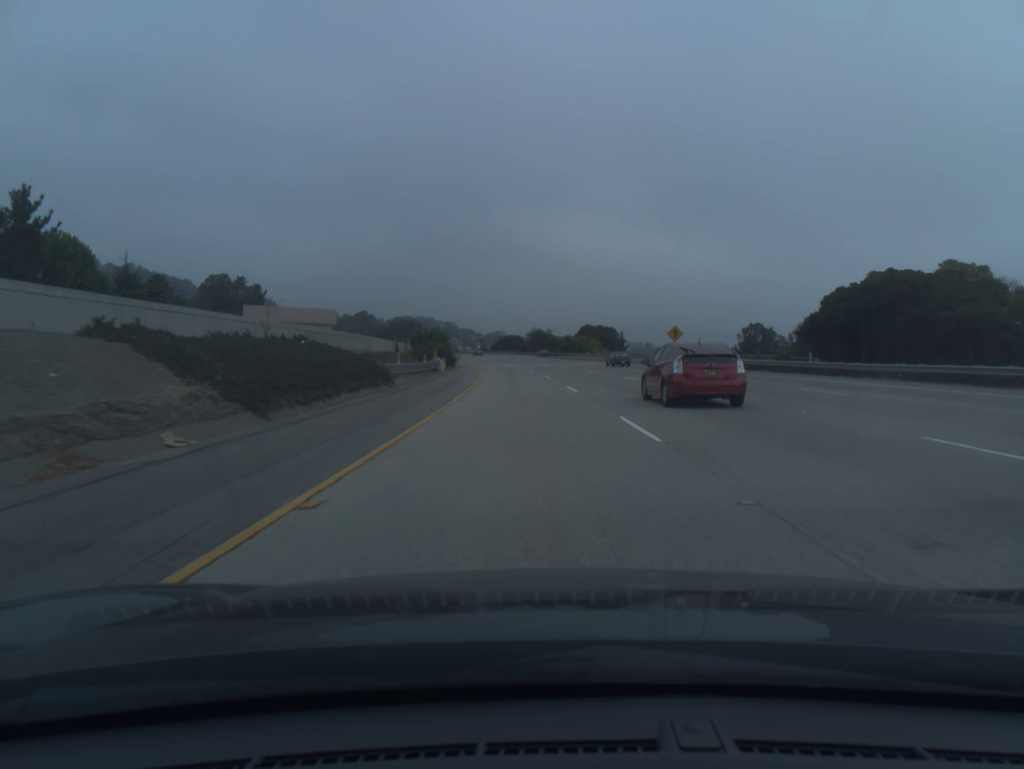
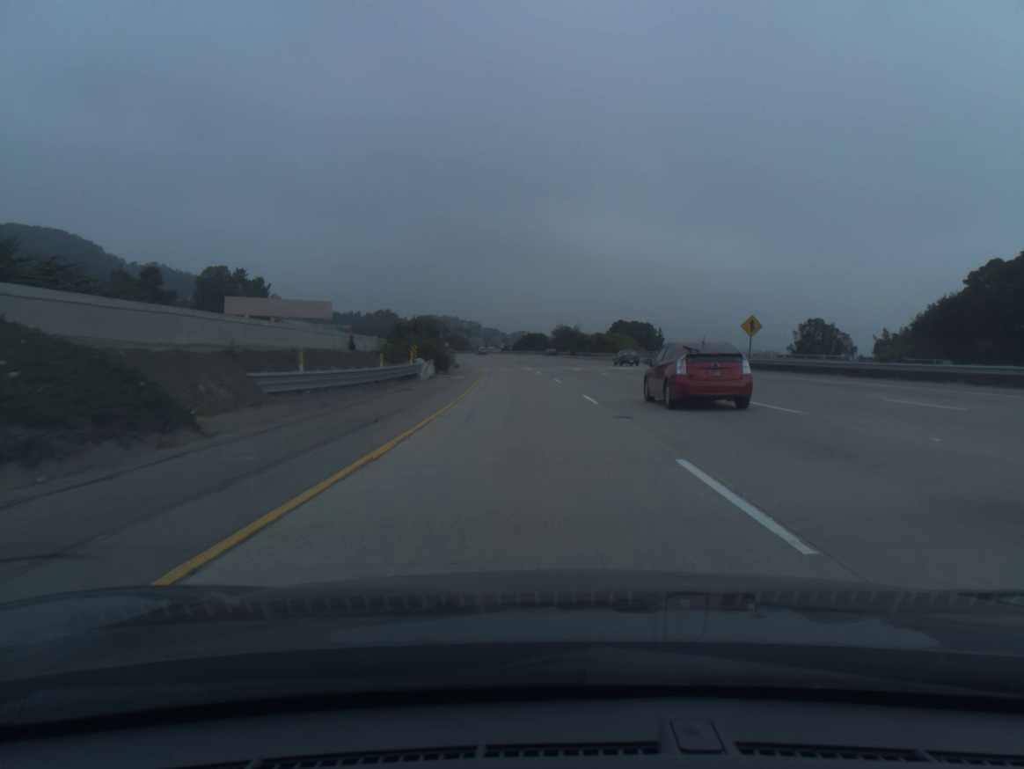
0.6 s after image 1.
(-0.3, +20.2) m; -2°
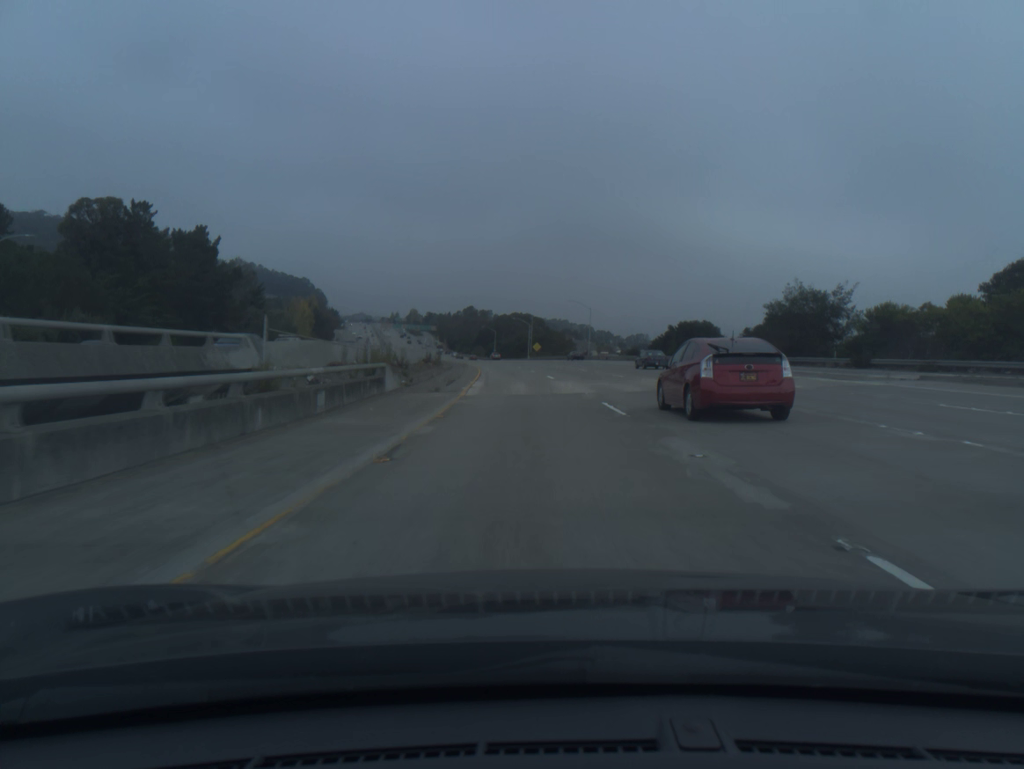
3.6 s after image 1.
(-7.3, +100.4) m; -8°
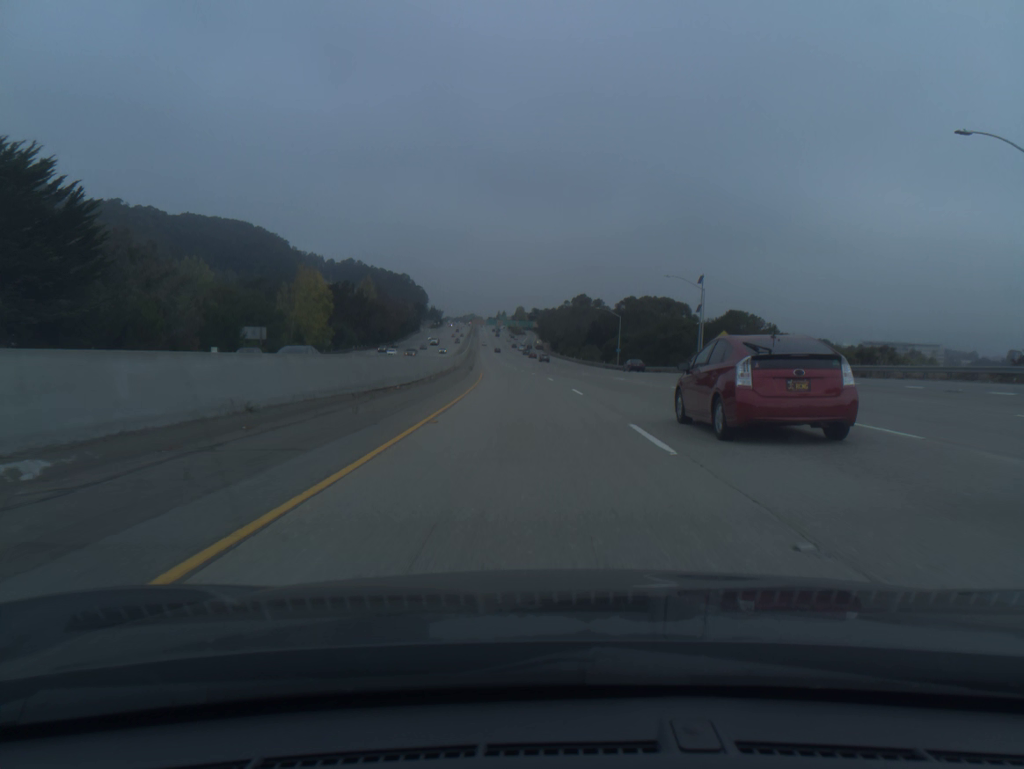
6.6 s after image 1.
(-7.4, +100.5) m; -8°
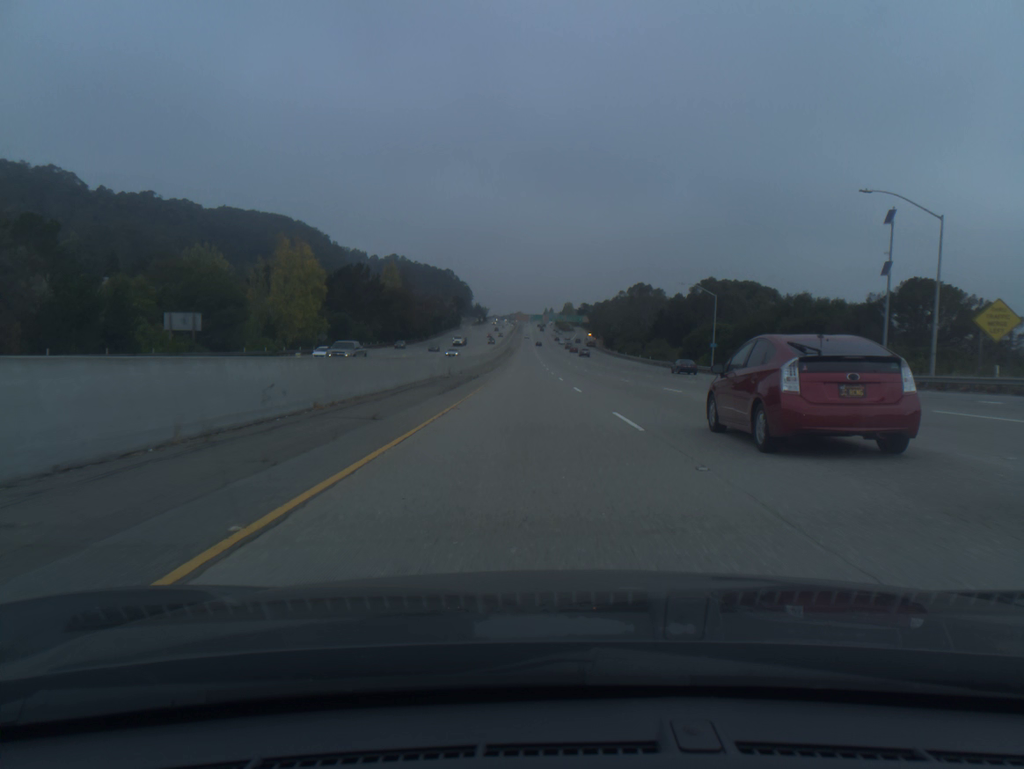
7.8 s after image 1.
(-1.2, +40.4) m; -3°
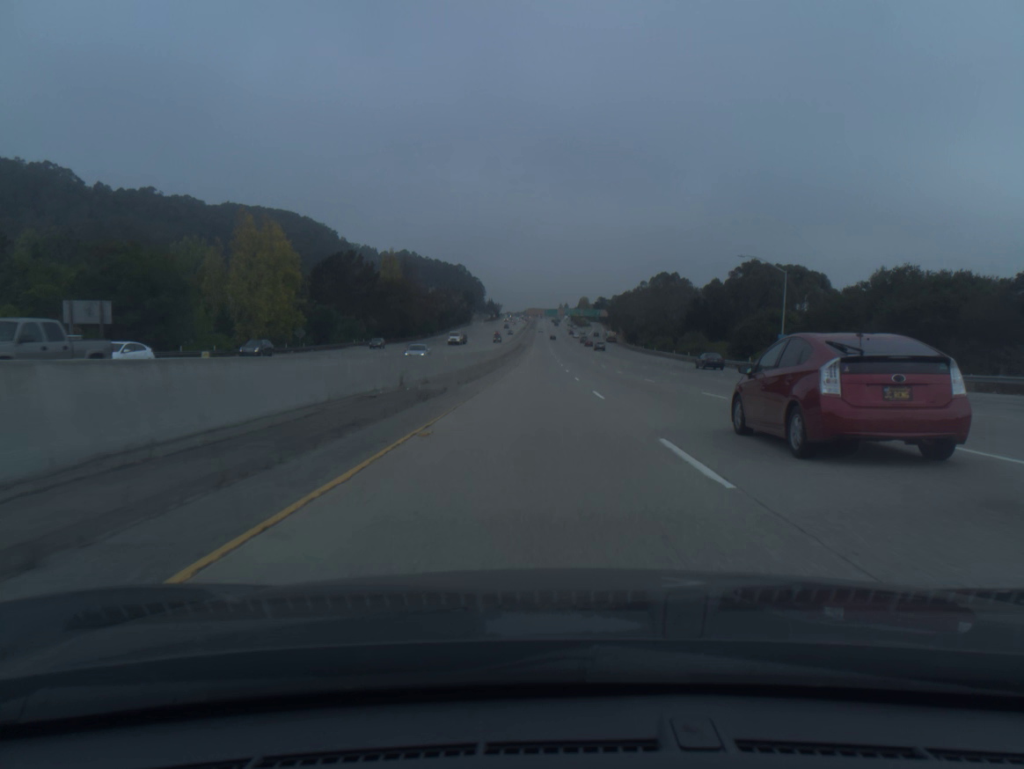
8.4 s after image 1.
(-0.2, +20.2) m; -1°
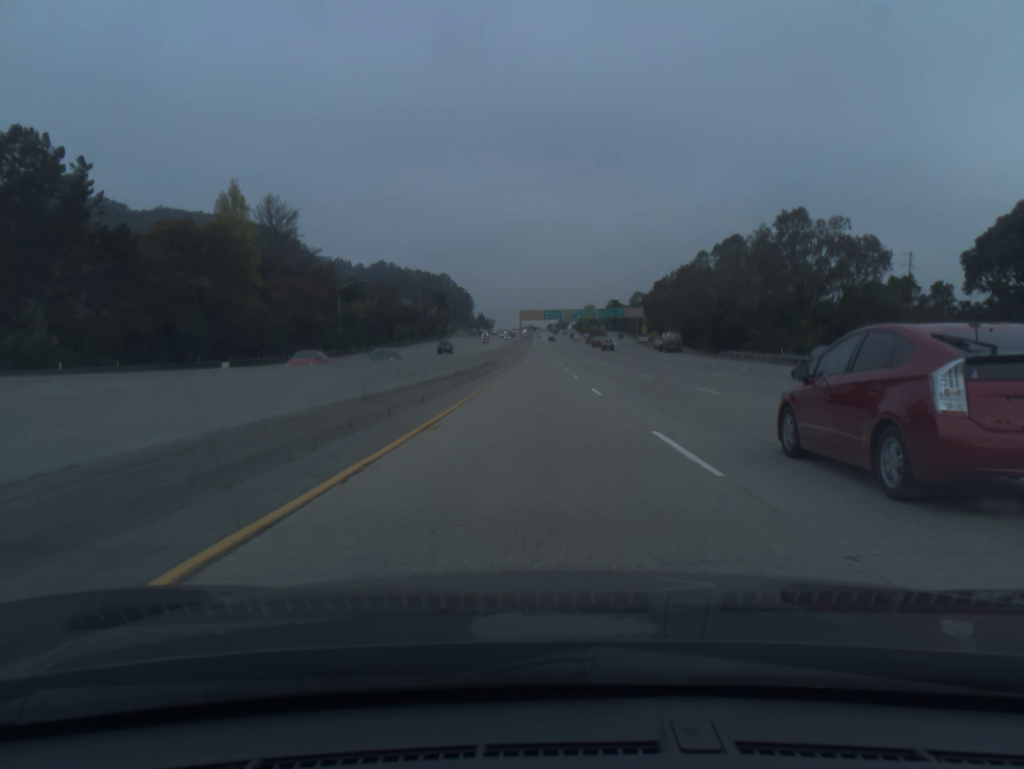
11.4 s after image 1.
(-0.1, +101.0) m; 0°
